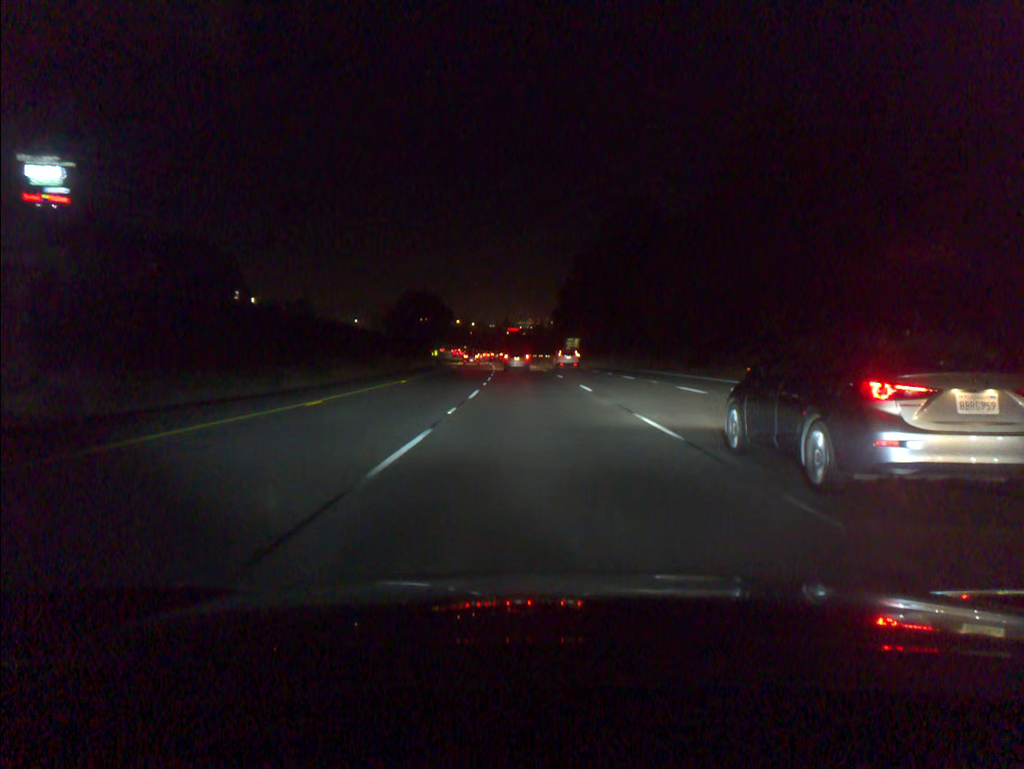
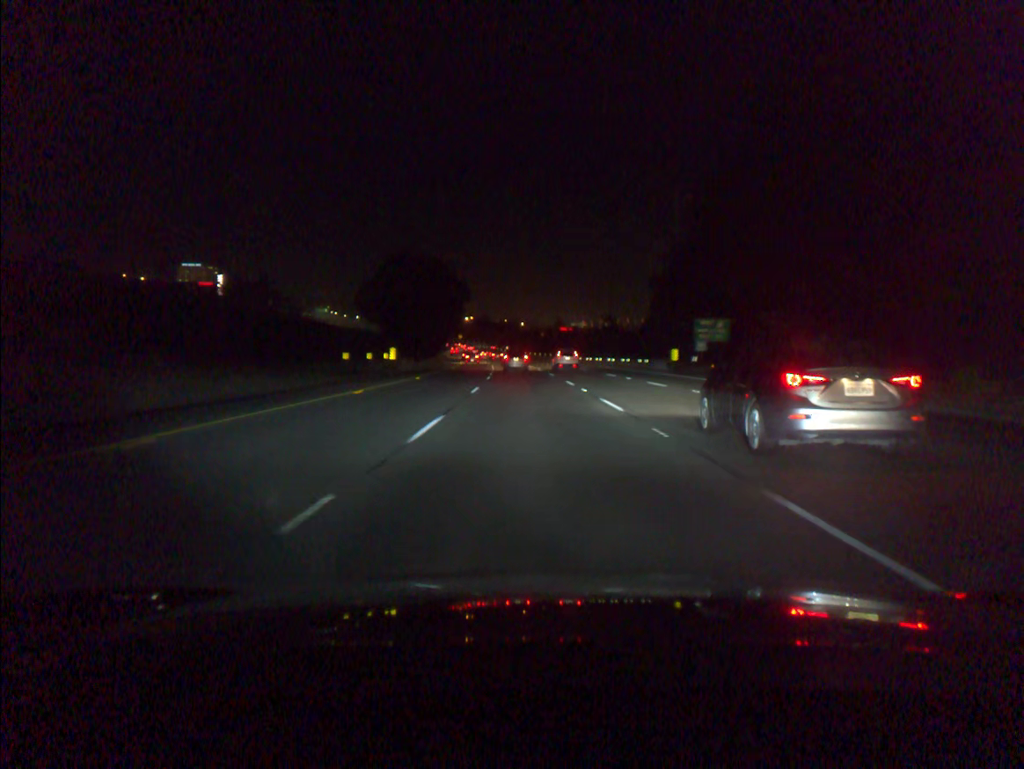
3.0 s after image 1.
(-2.6, +81.7) m; -4°
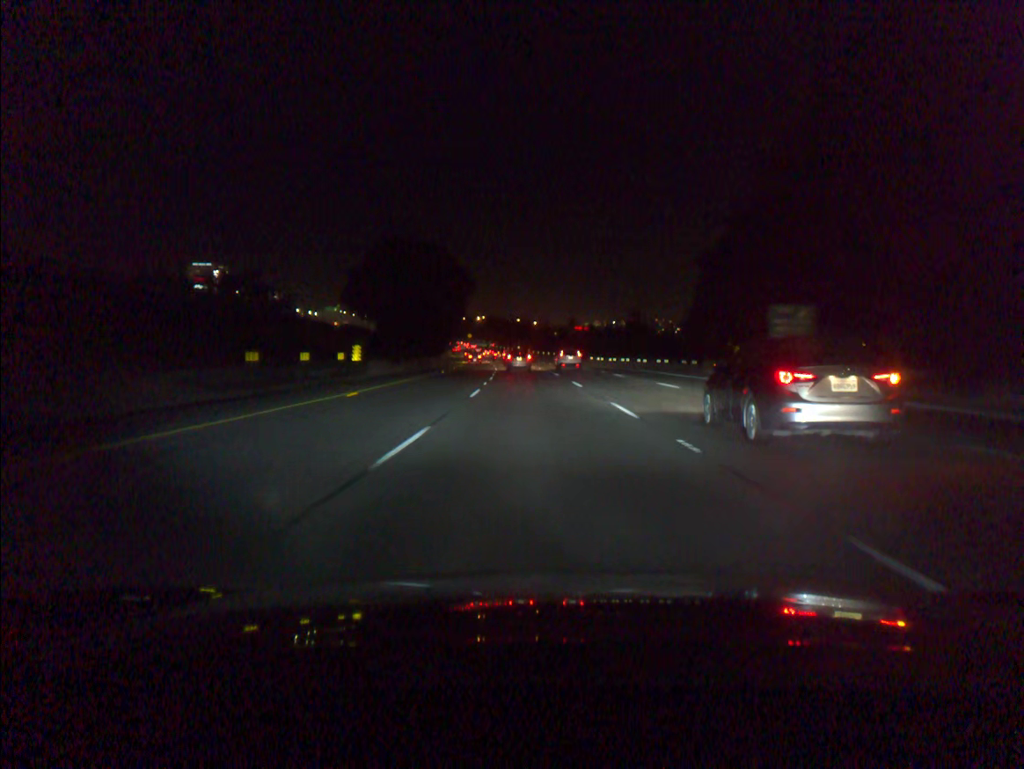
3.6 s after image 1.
(-0.1, +16.4) m; -1°
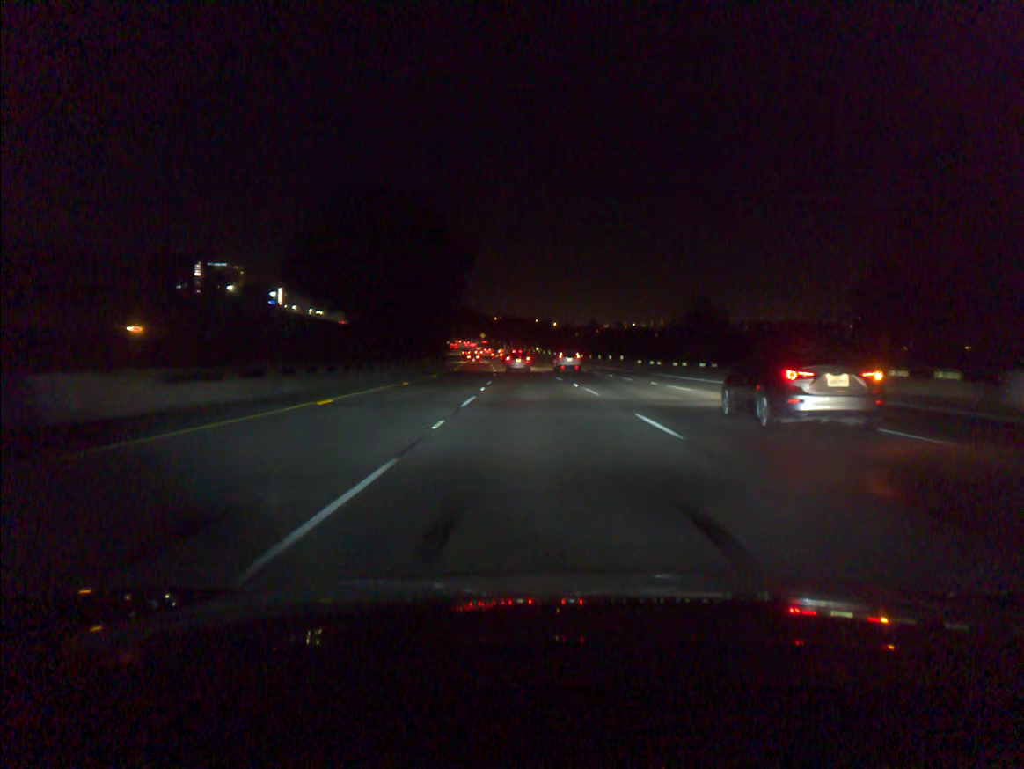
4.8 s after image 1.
(-0.4, +32.8) m; -1°
